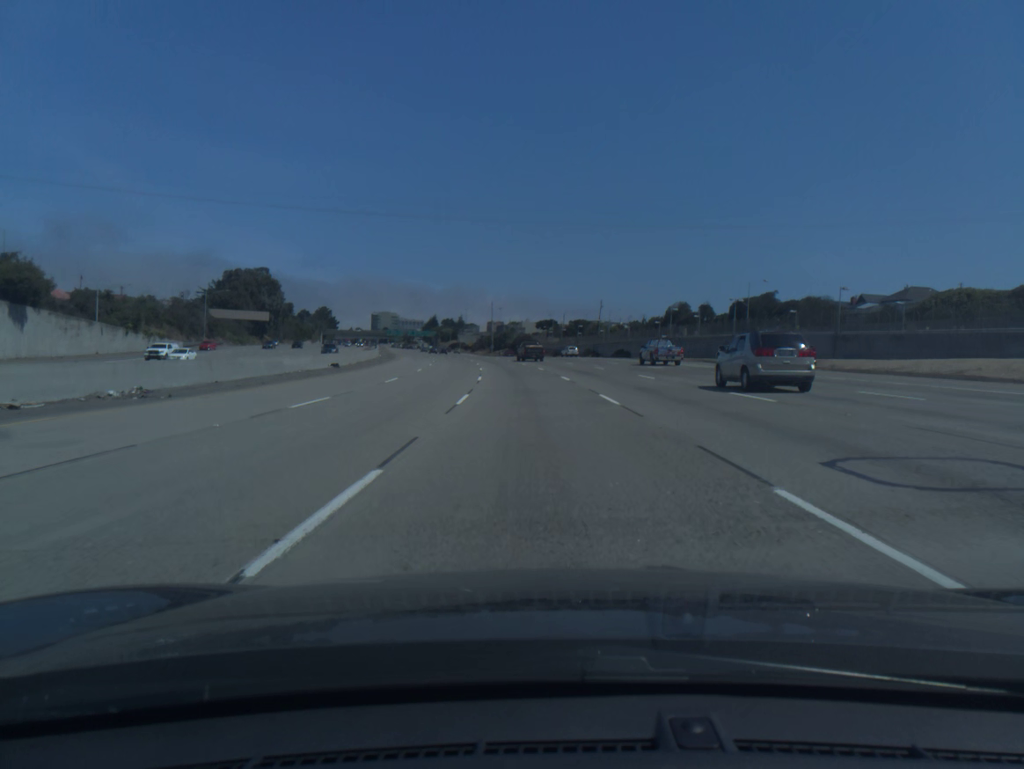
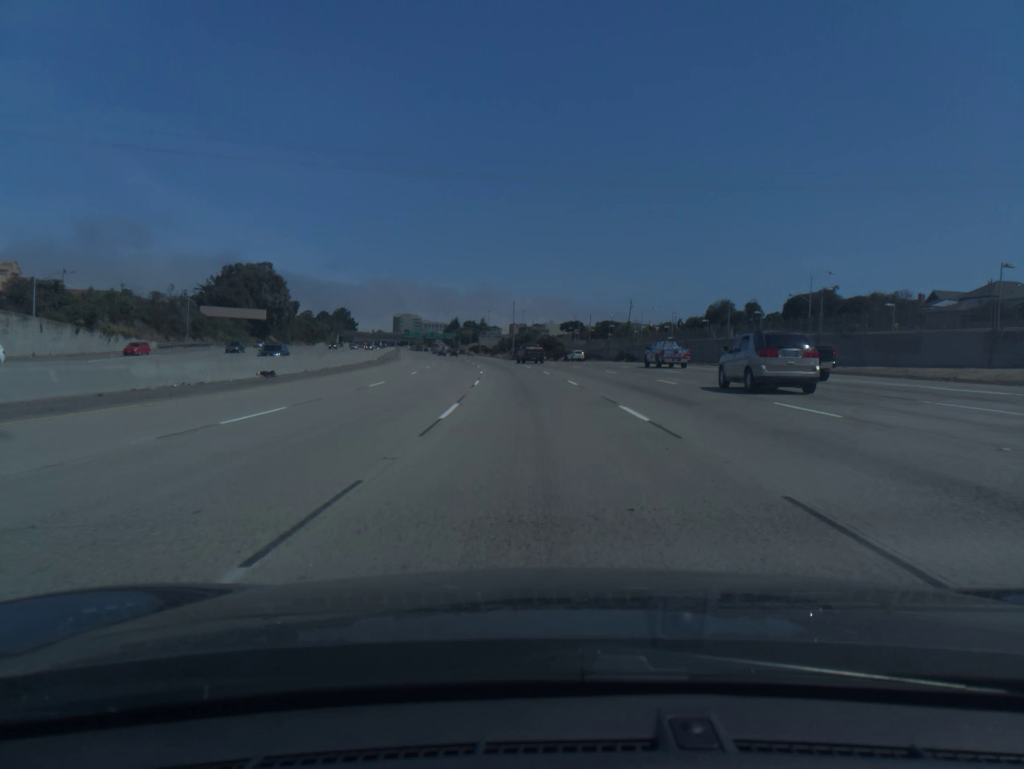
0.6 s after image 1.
(-0.3, +18.1) m; -2°
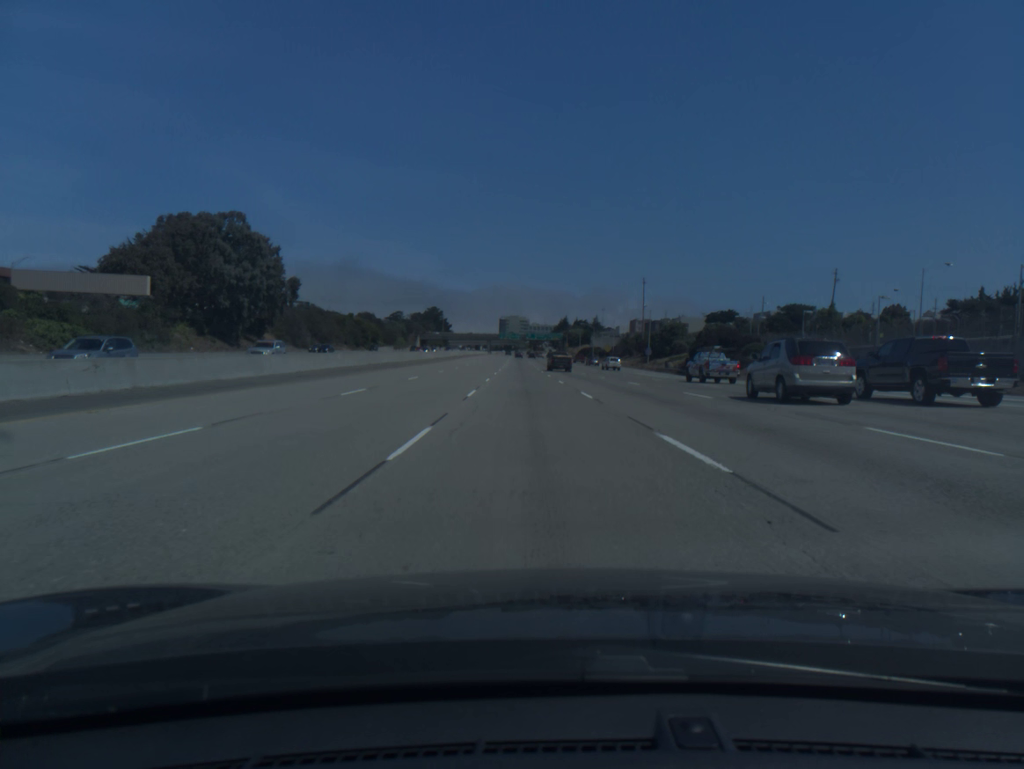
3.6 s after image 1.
(-6.9, +90.6) m; -8°
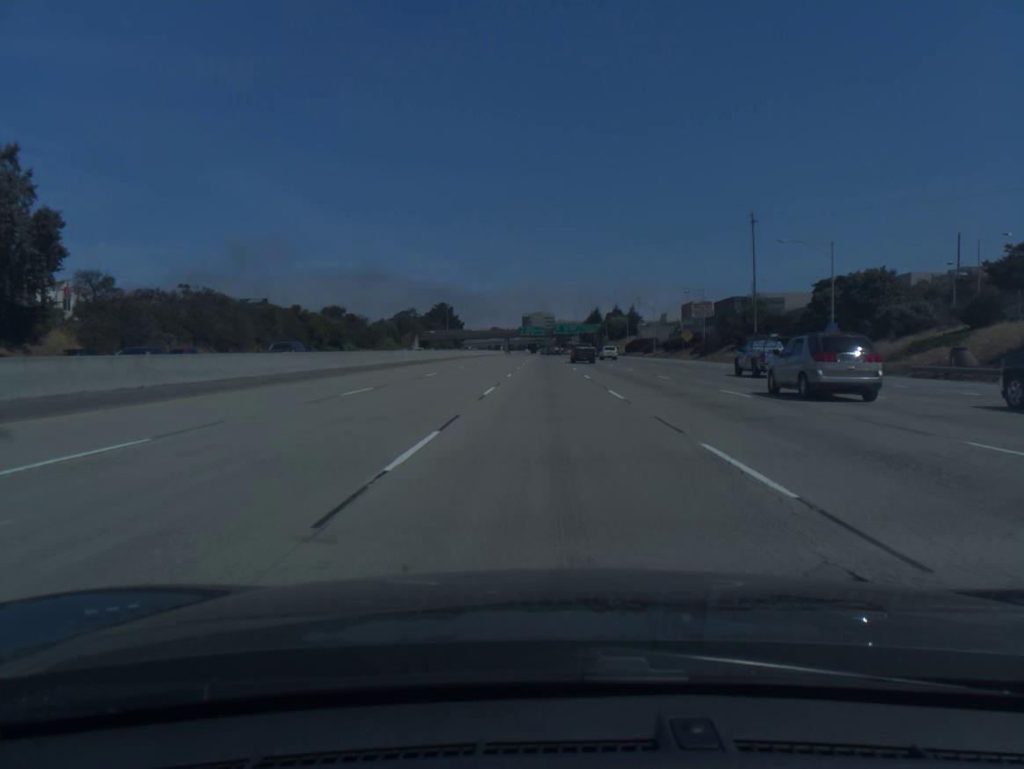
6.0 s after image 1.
(-2.1, +73.3) m; -2°
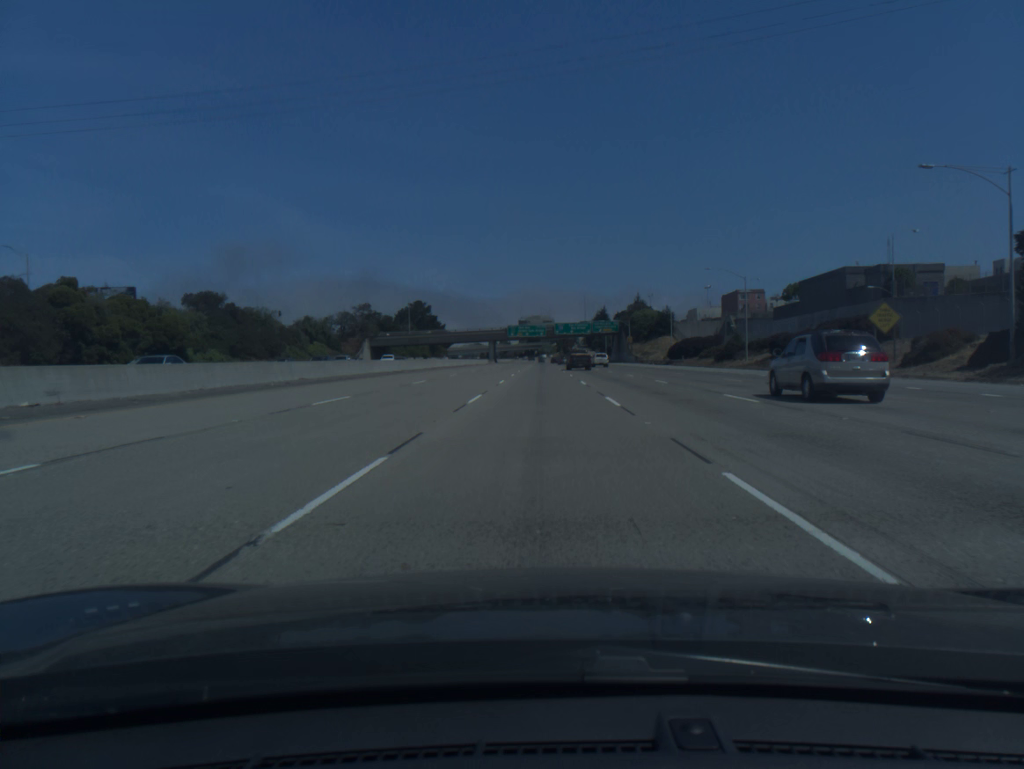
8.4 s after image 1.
(+0.4, +73.3) m; 0°
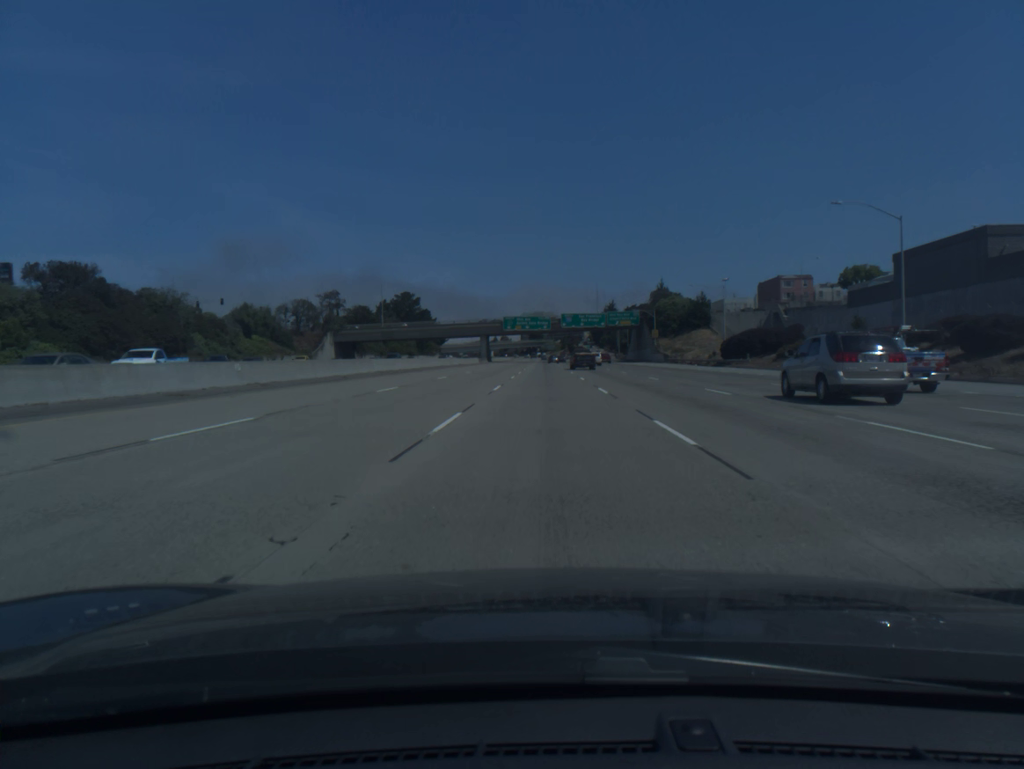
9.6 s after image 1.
(-0.1, +36.5) m; 0°
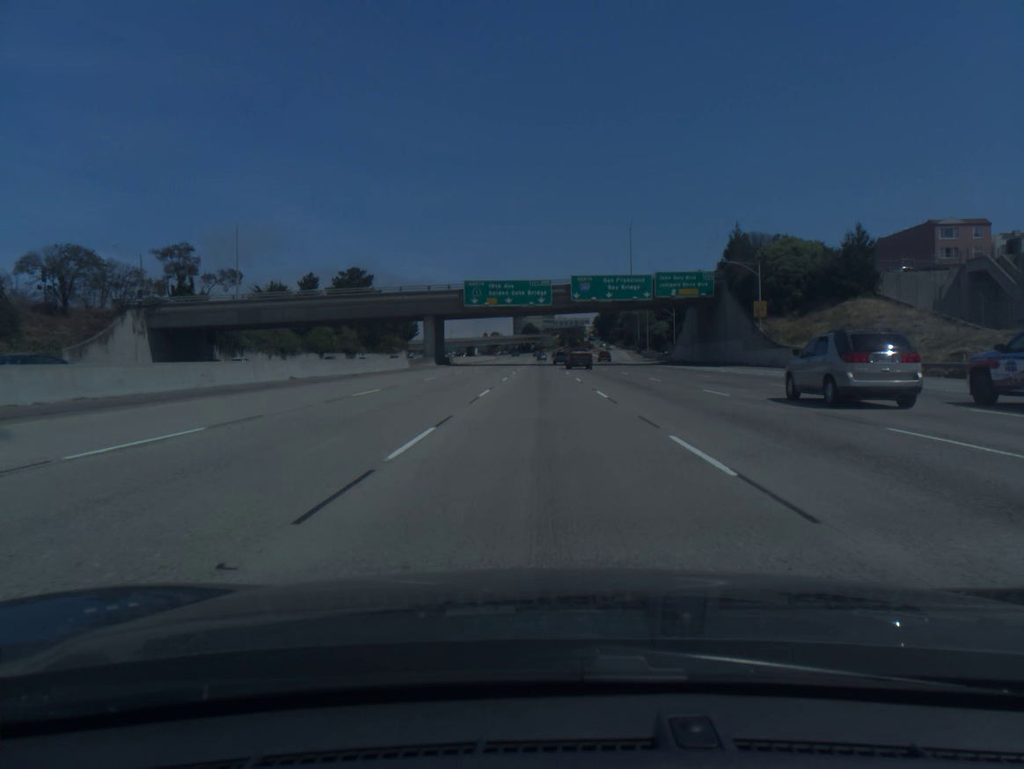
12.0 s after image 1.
(+0.4, +73.3) m; 0°
